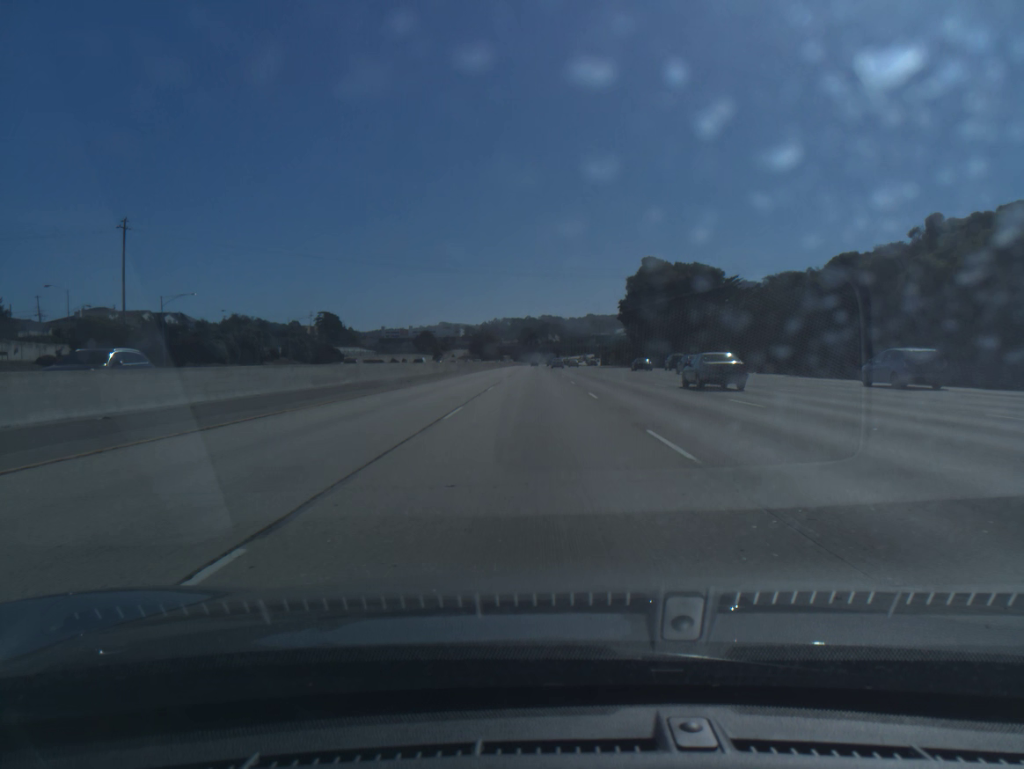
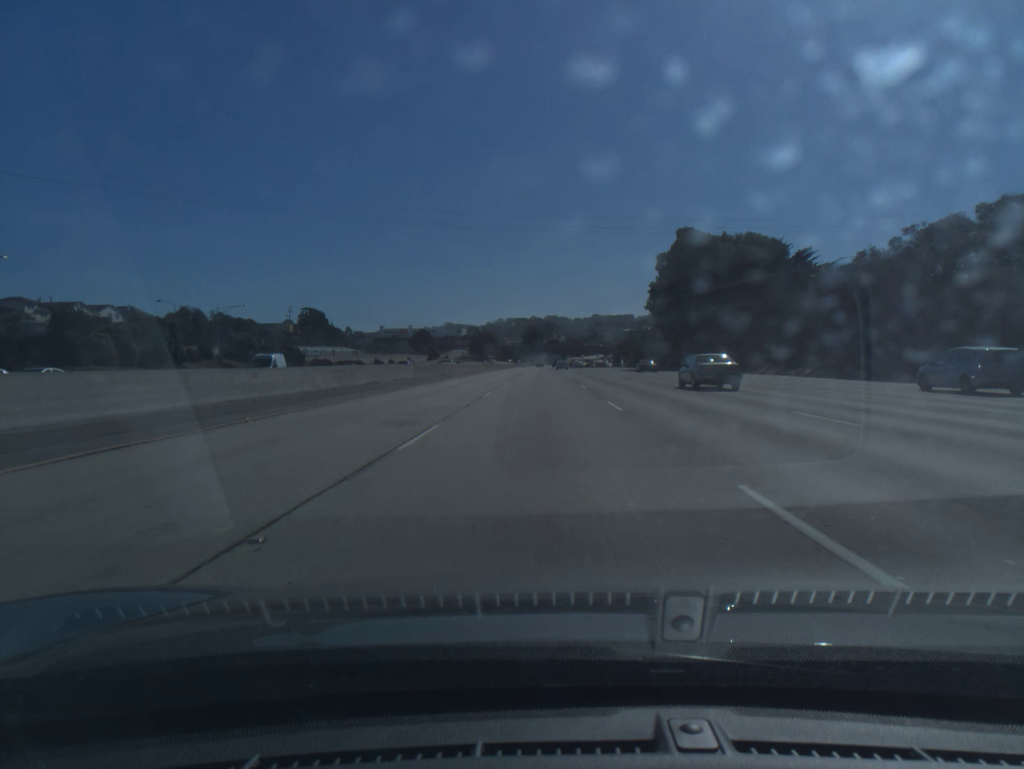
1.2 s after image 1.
(-0.1, +34.7) m; 0°
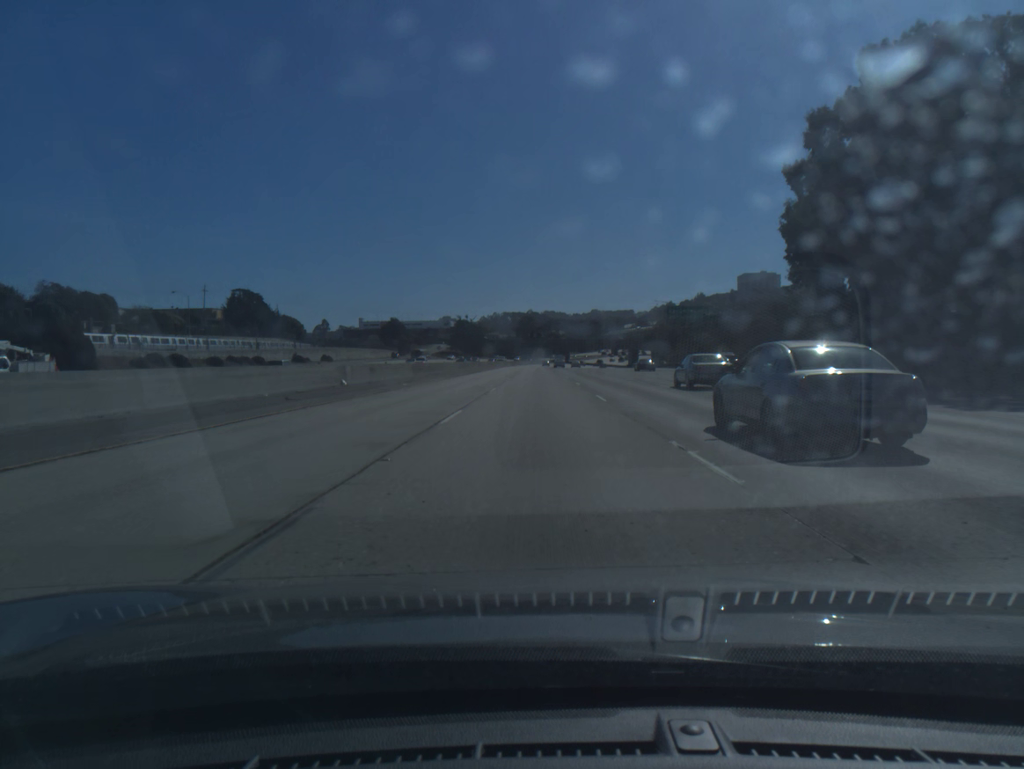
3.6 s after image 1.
(-0.1, +69.4) m; 0°
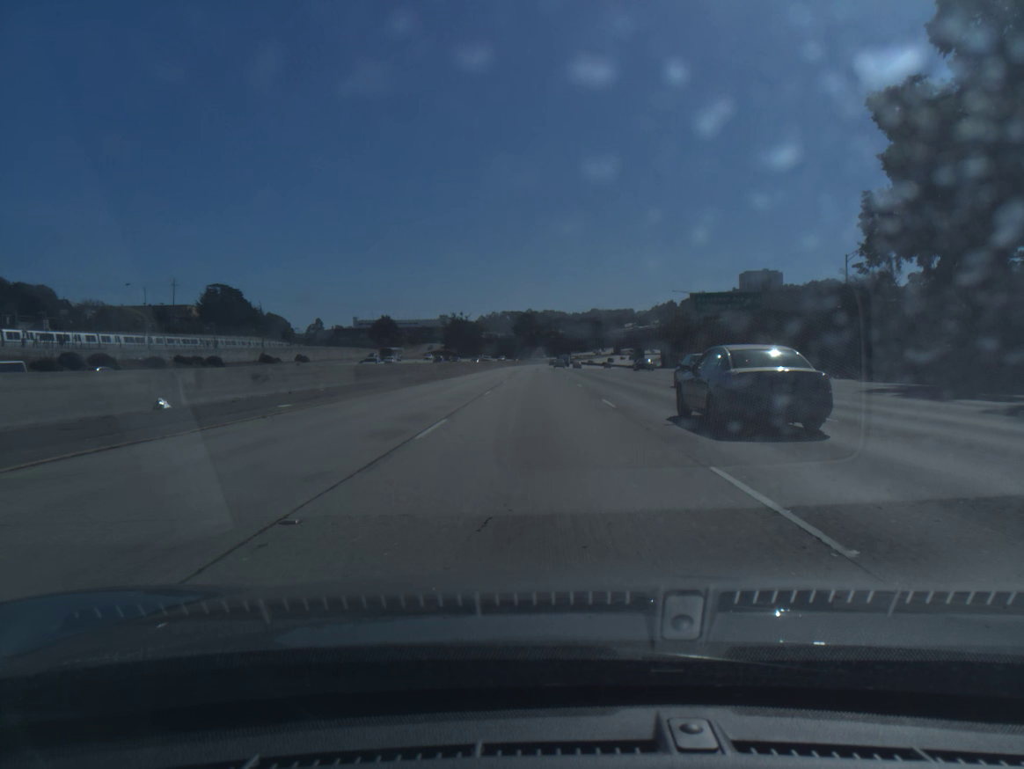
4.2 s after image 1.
(0.0, +17.3) m; 0°
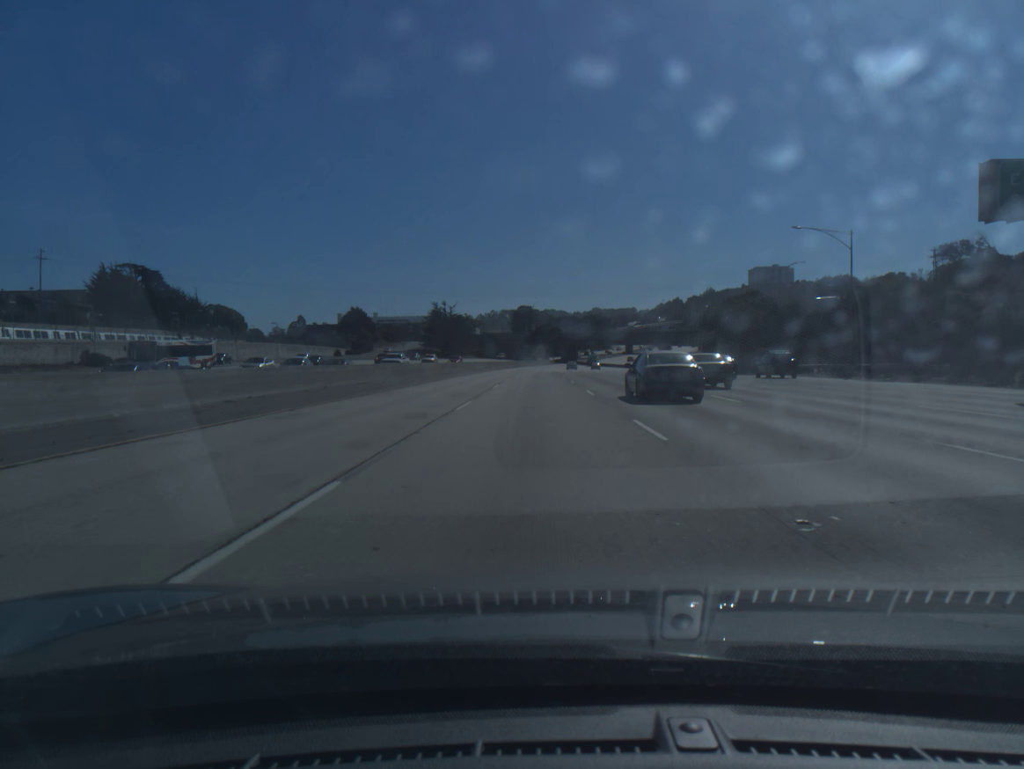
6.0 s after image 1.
(0.0, +52.0) m; 0°
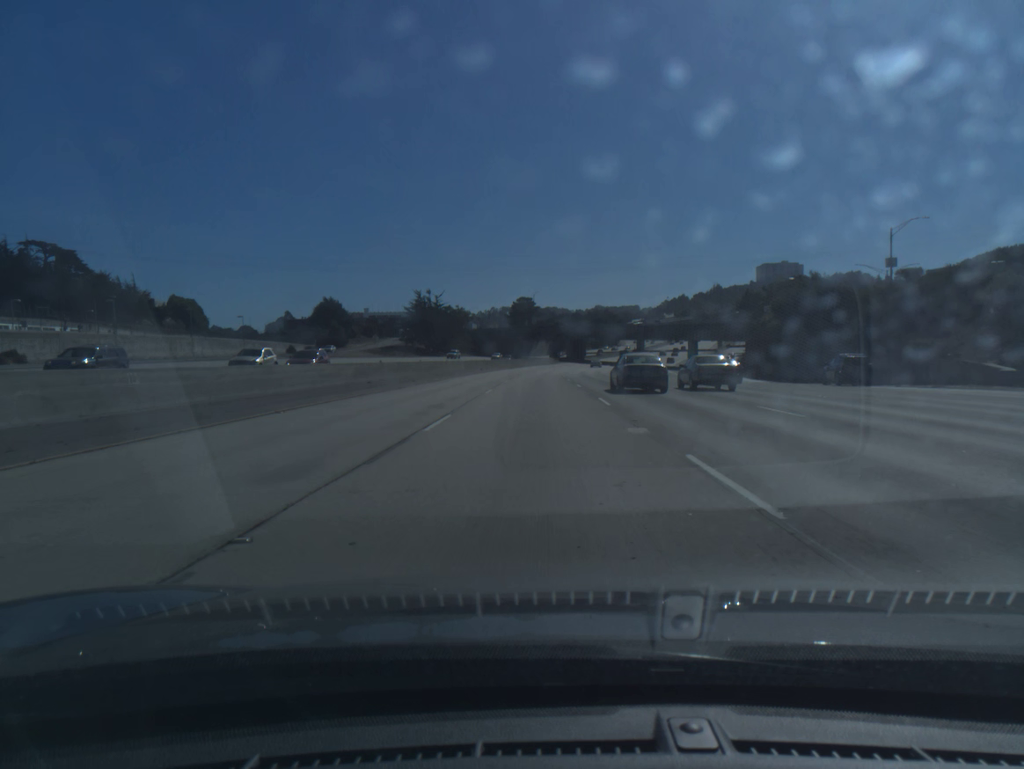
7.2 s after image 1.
(-0.1, +34.6) m; 0°
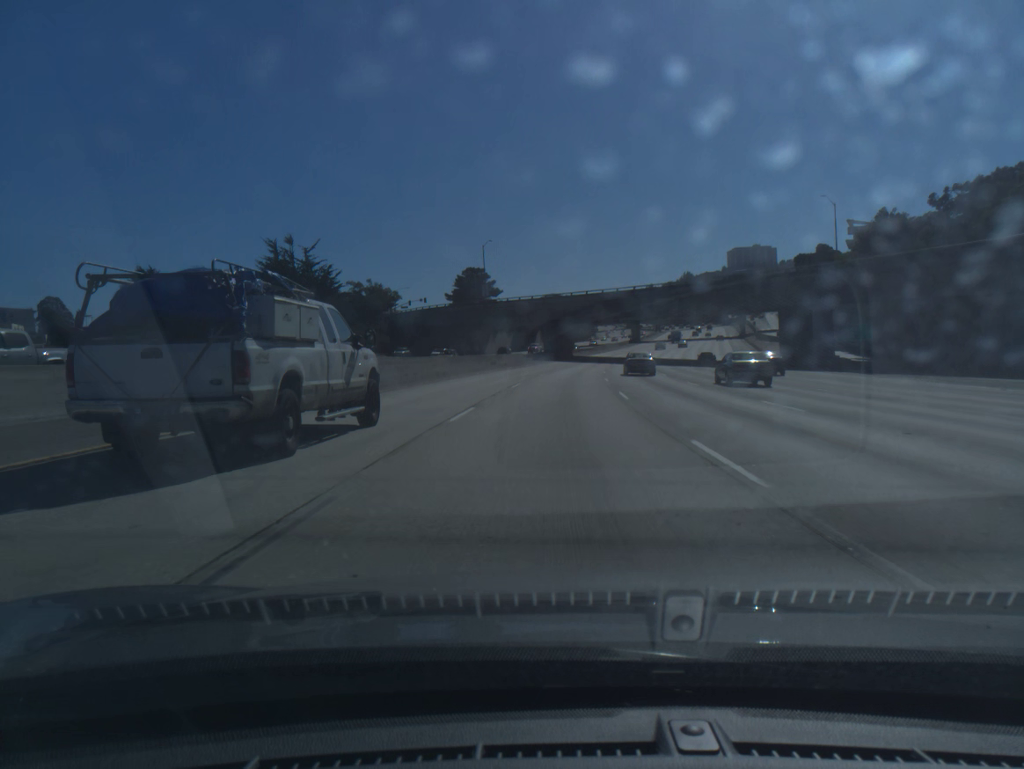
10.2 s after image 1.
(+0.7, +86.6) m; +3°
